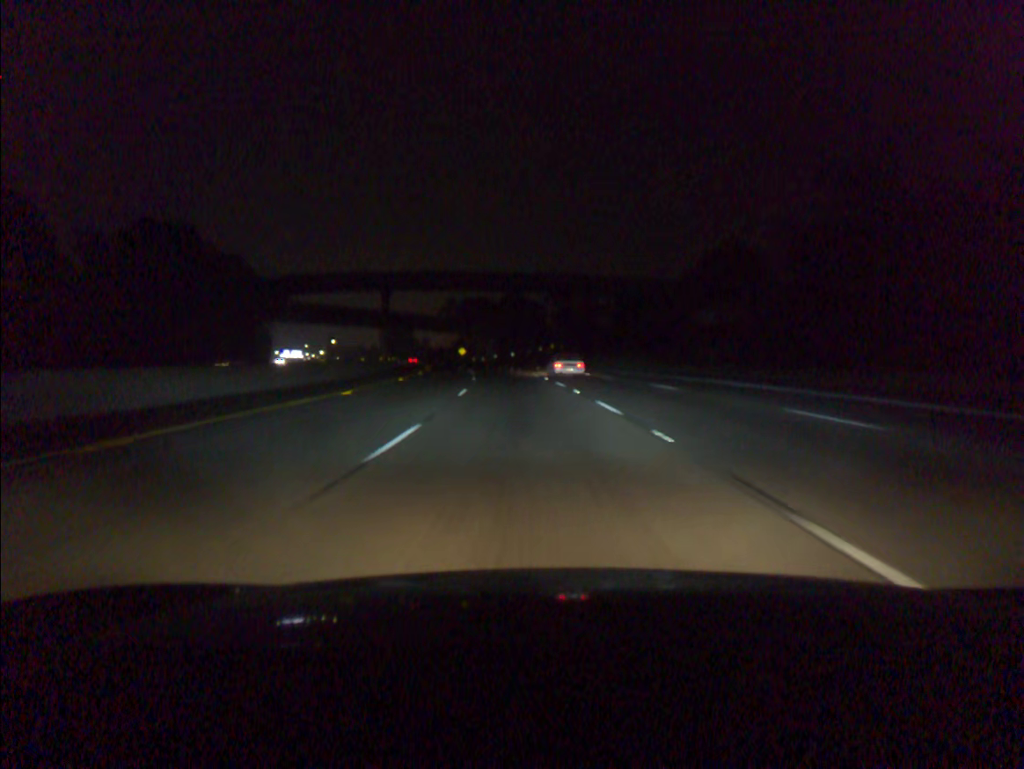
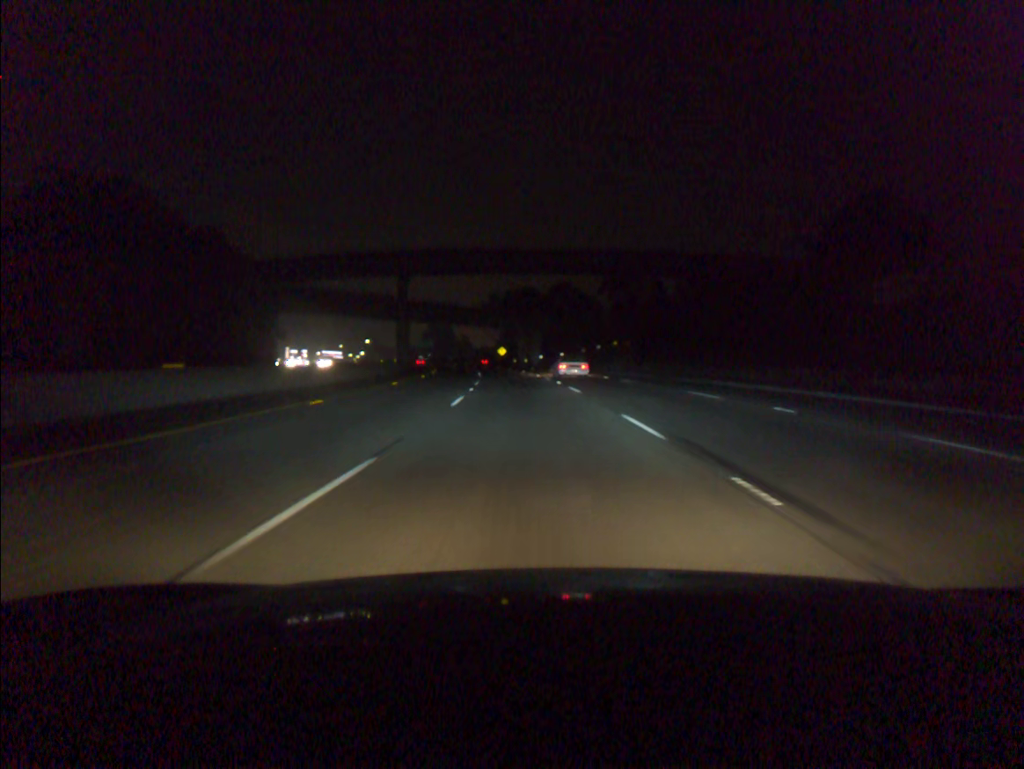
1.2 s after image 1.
(-1.1, +33.6) m; -4°
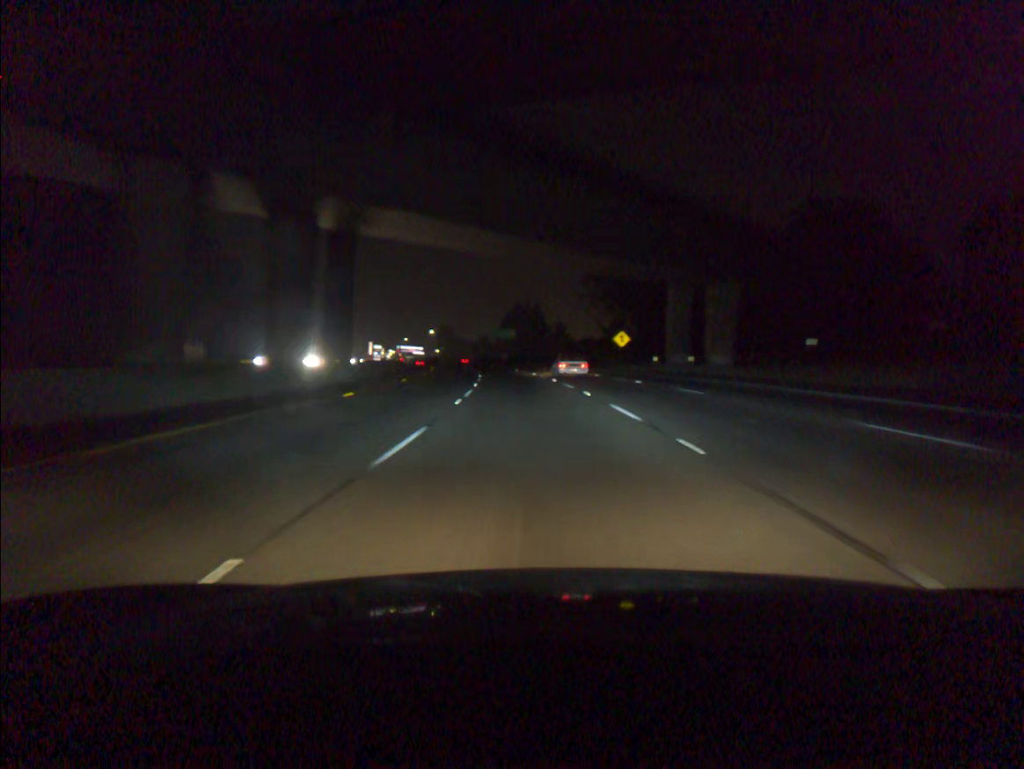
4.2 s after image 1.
(-5.8, +84.1) m; -8°
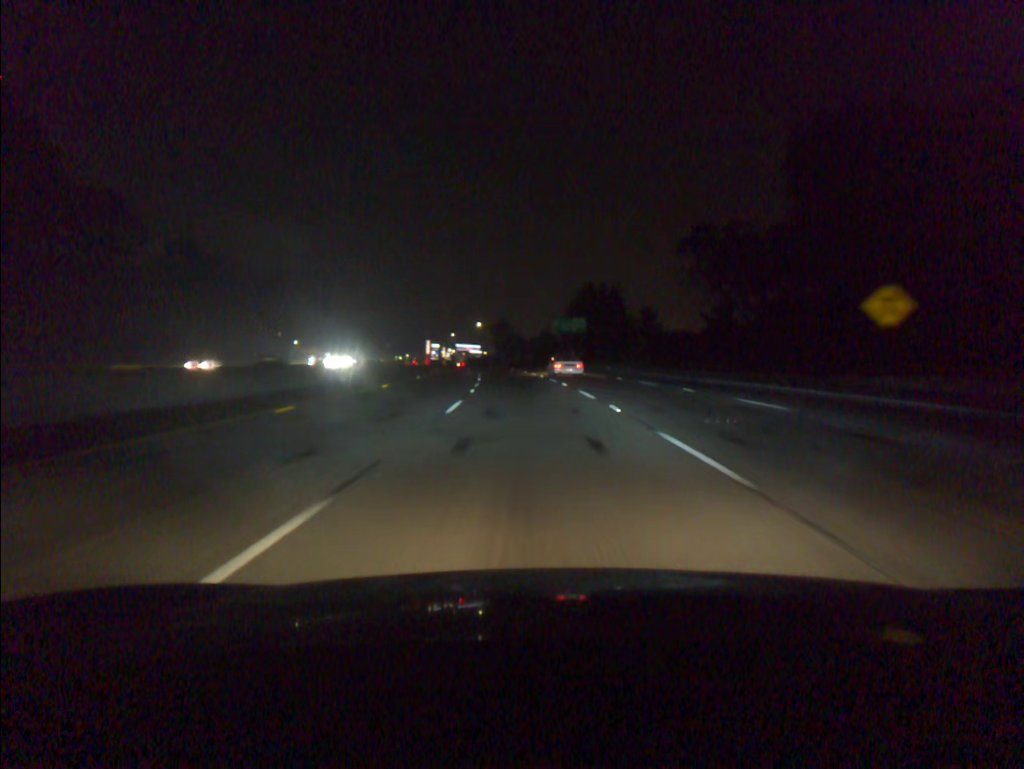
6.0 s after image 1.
(-2.1, +50.6) m; -5°
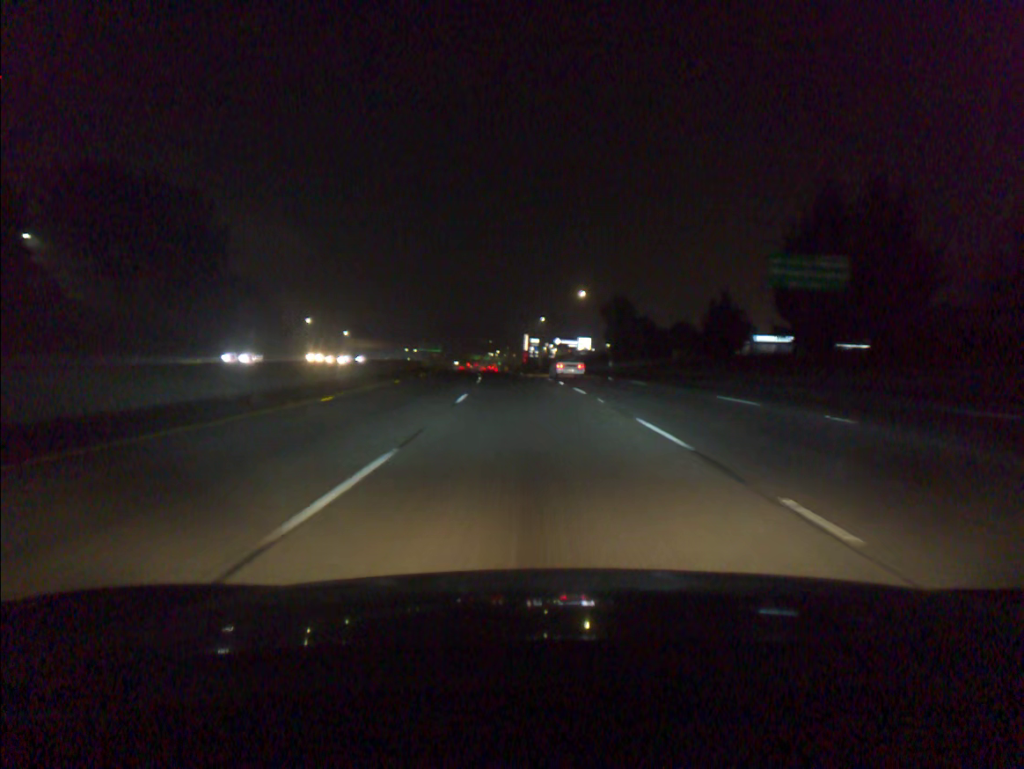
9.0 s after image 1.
(-5.9, +84.2) m; -8°
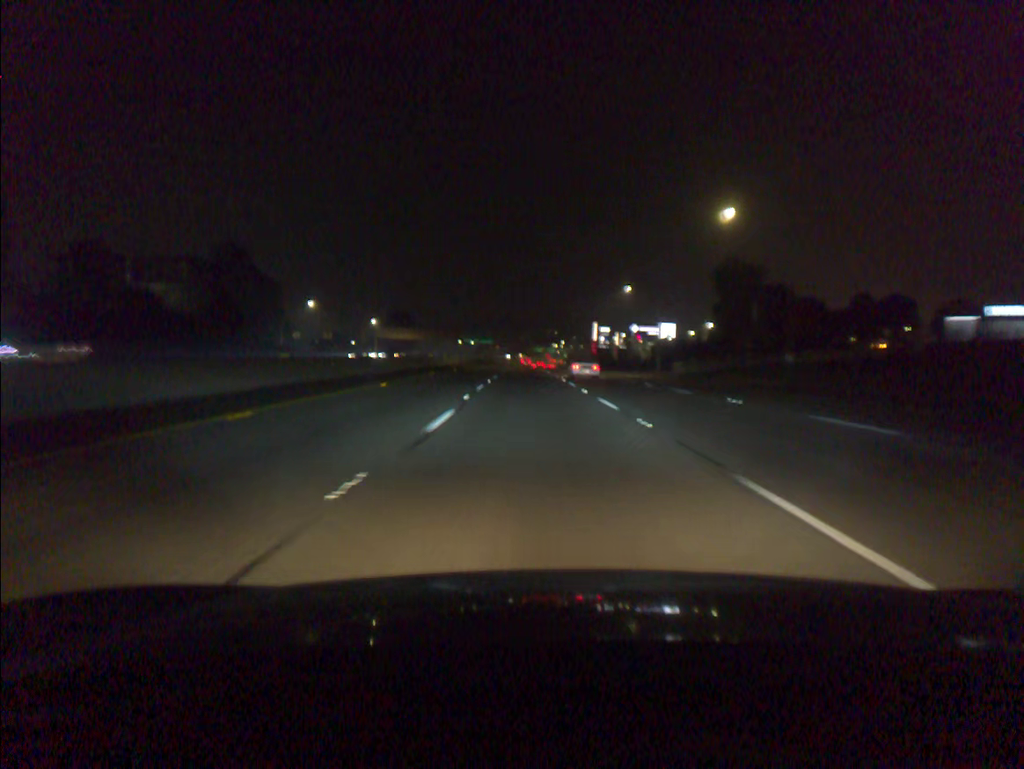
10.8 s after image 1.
(-2.1, +50.6) m; -5°
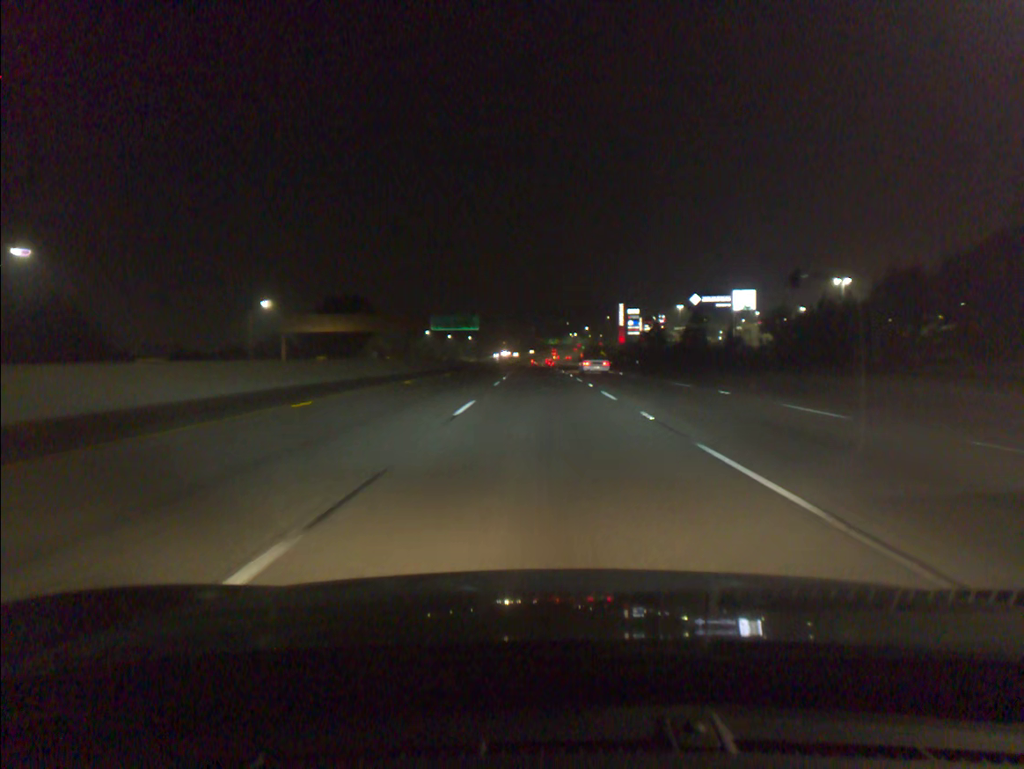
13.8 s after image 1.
(-1.8, +84.7) m; -1°
